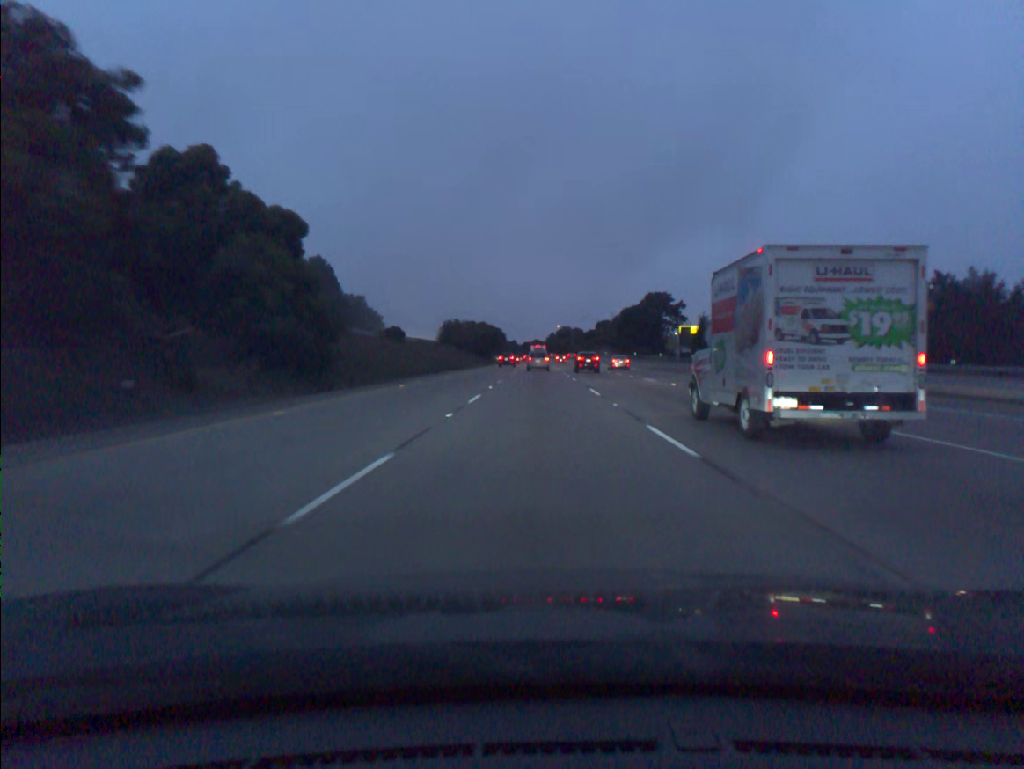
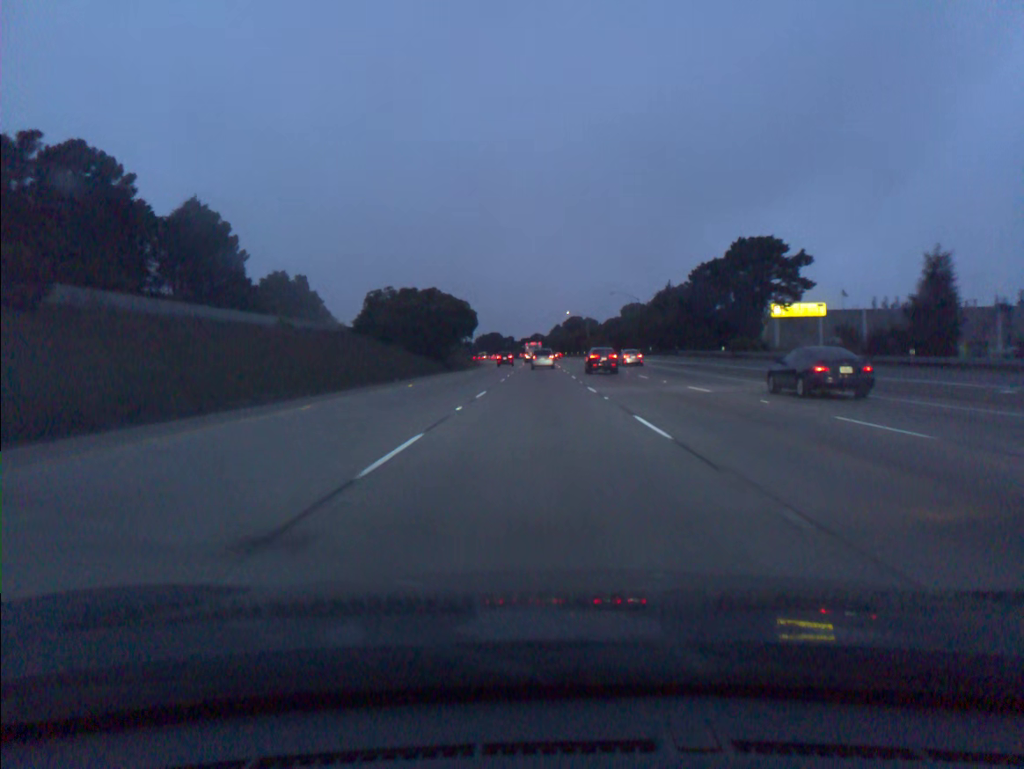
(-0.1, +70.8) m; 0°
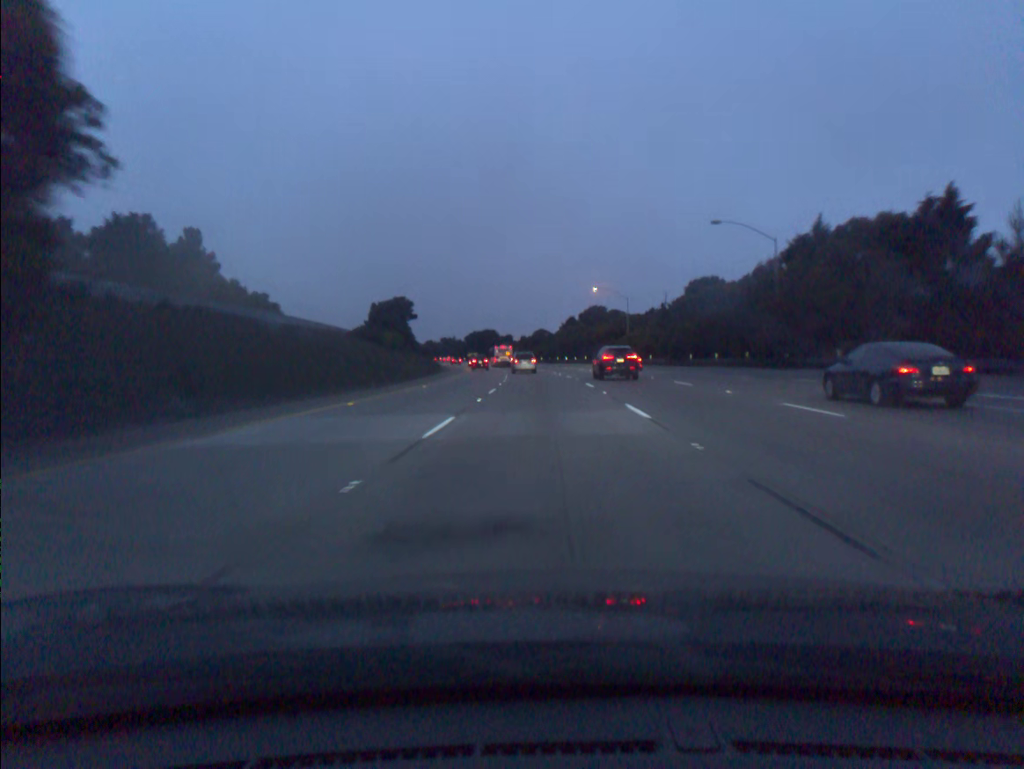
(-0.2, +69.6) m; 0°
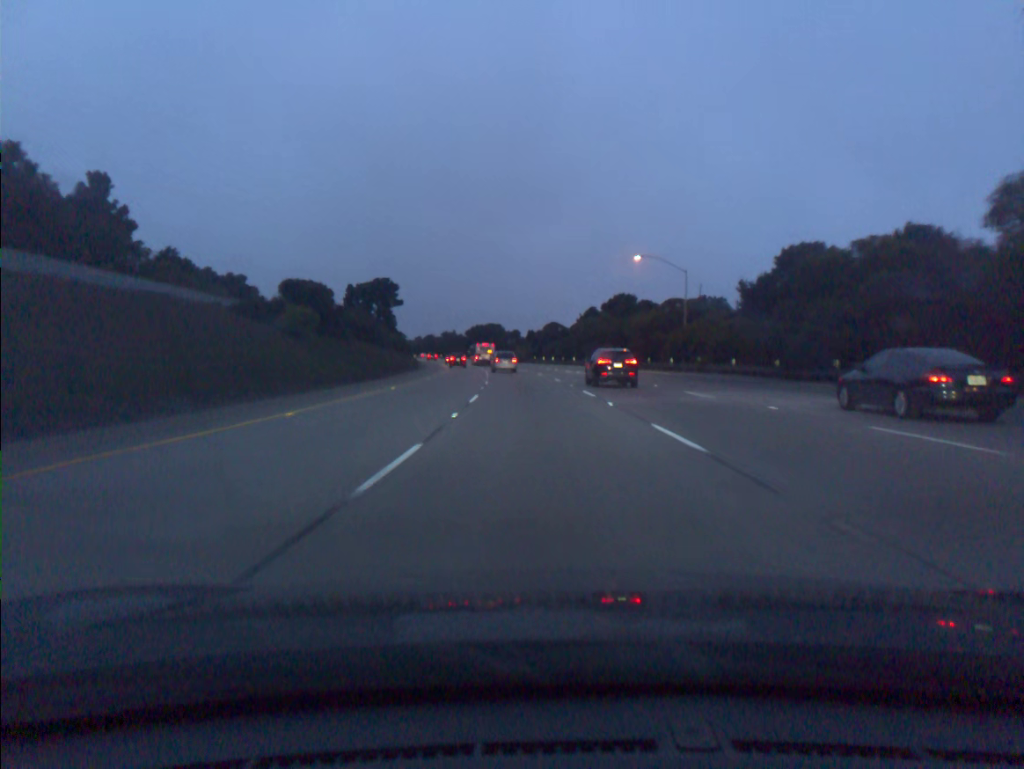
(-0.2, +34.1) m; -1°
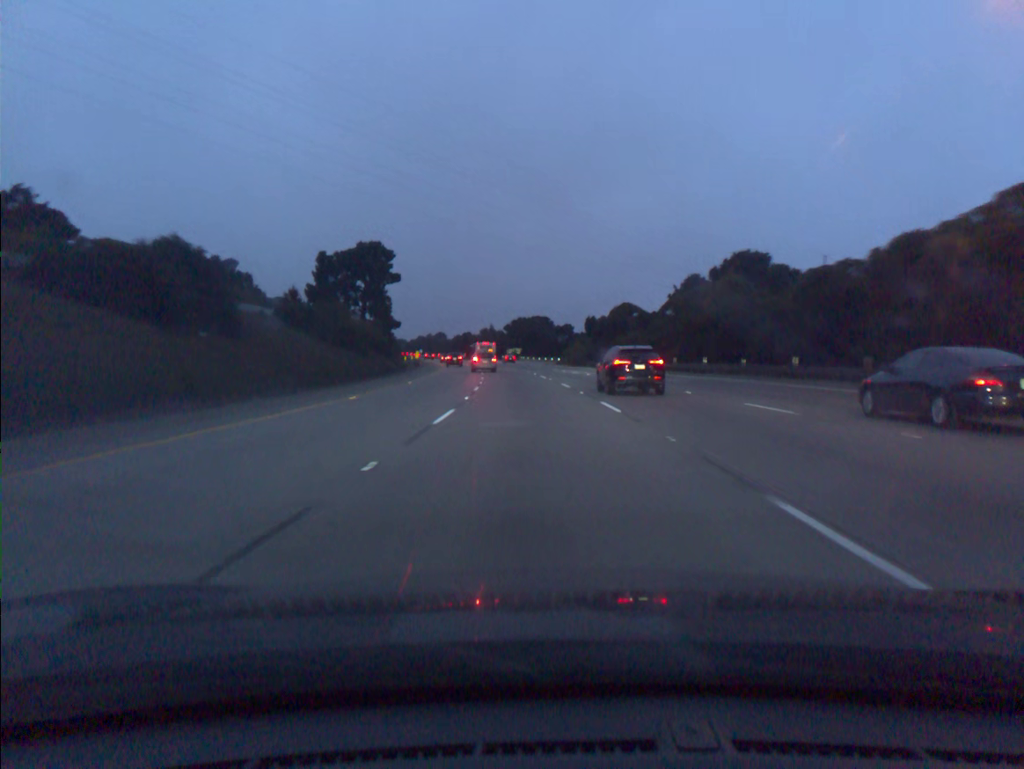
(-1.5, +51.1) m; -4°
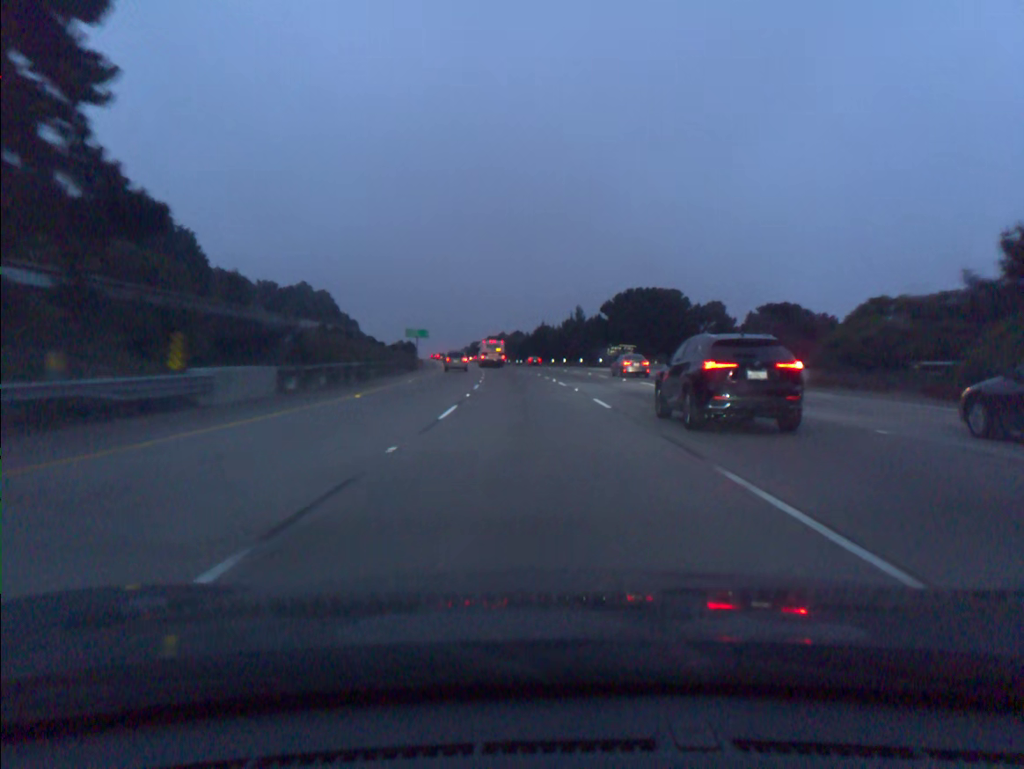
(-5.0, +86.1) m; -6°
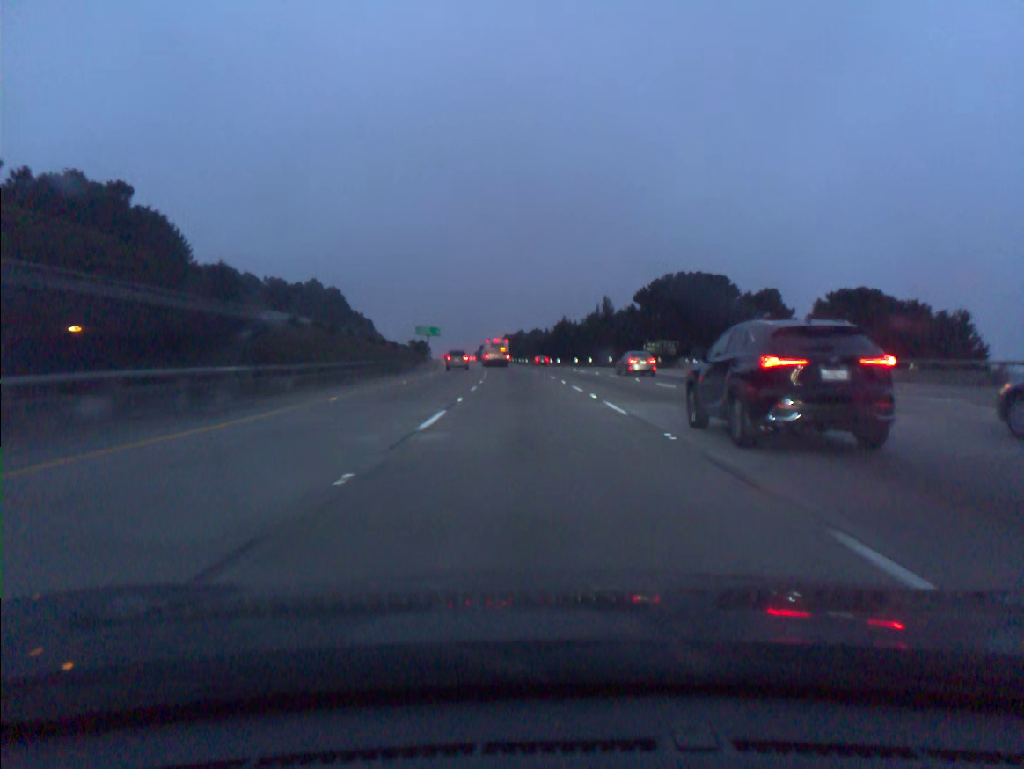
(-0.2, +17.5) m; -1°
